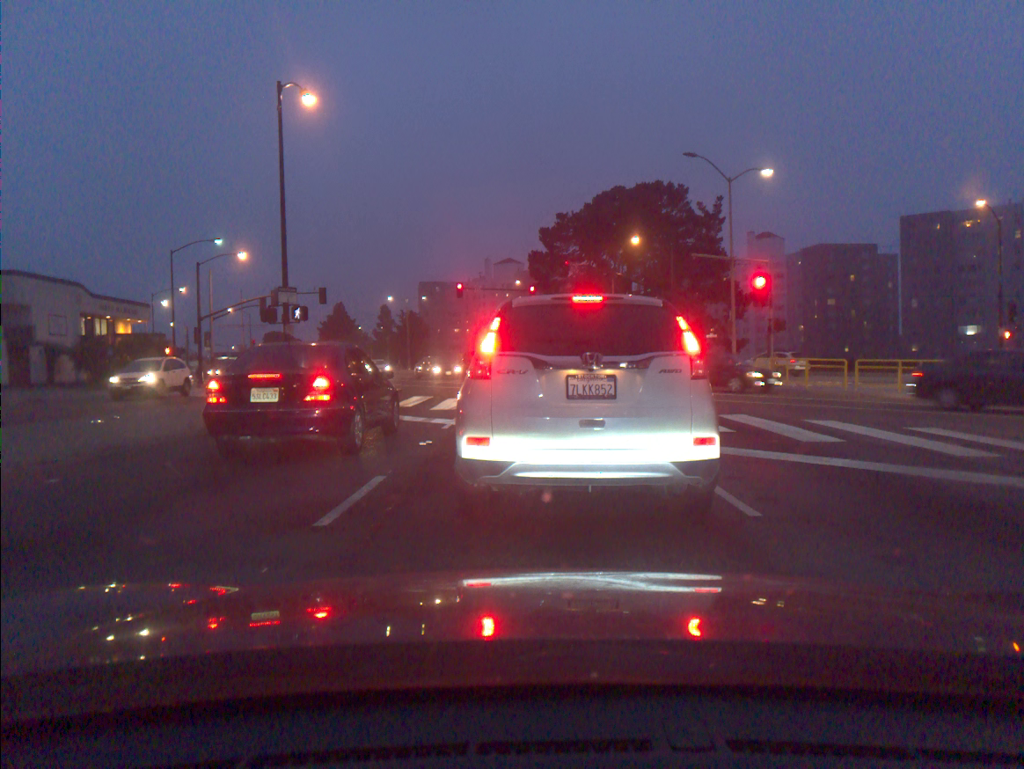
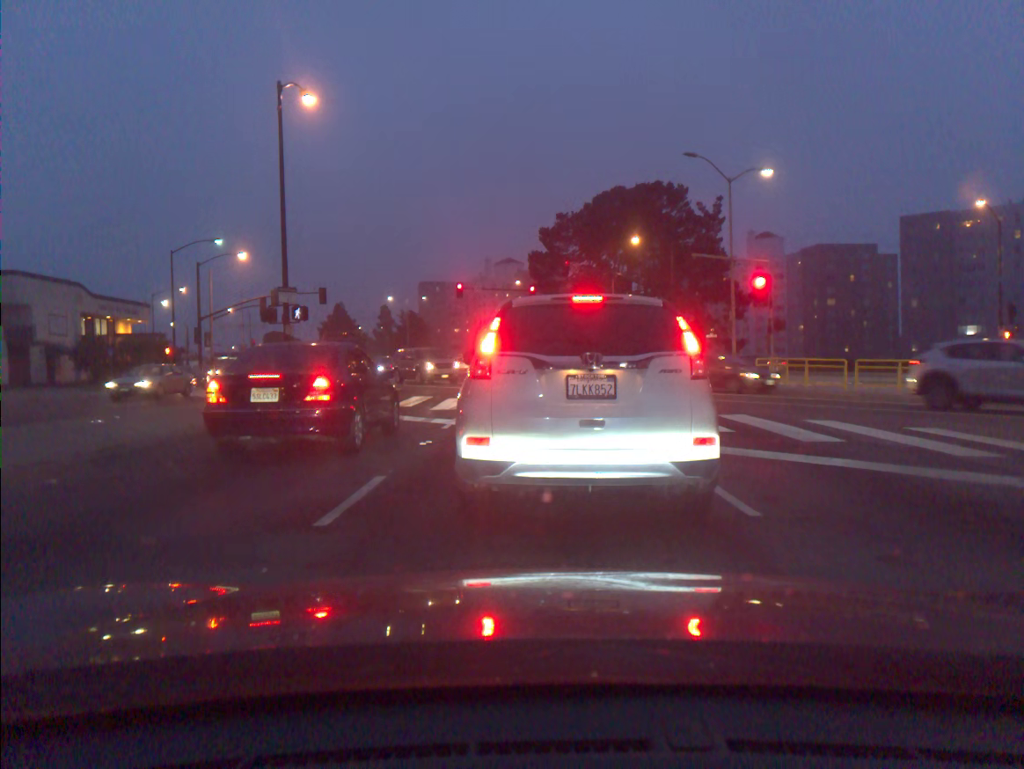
(0.0, 0.0) m; 0°
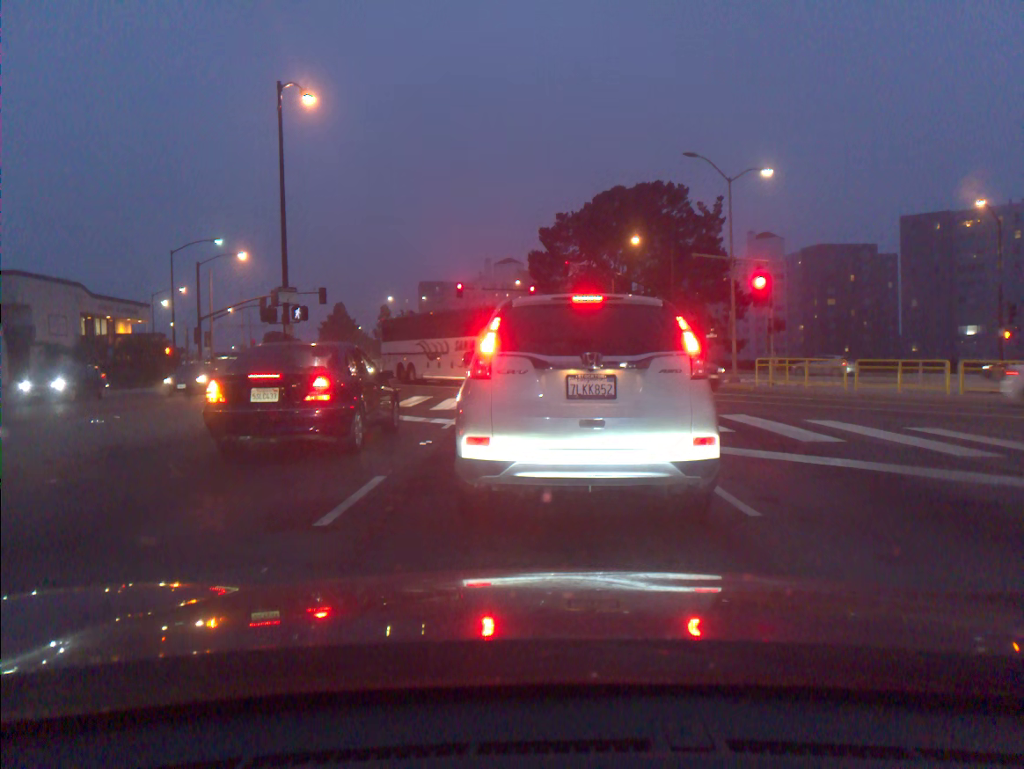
(0.0, 0.0) m; 0°
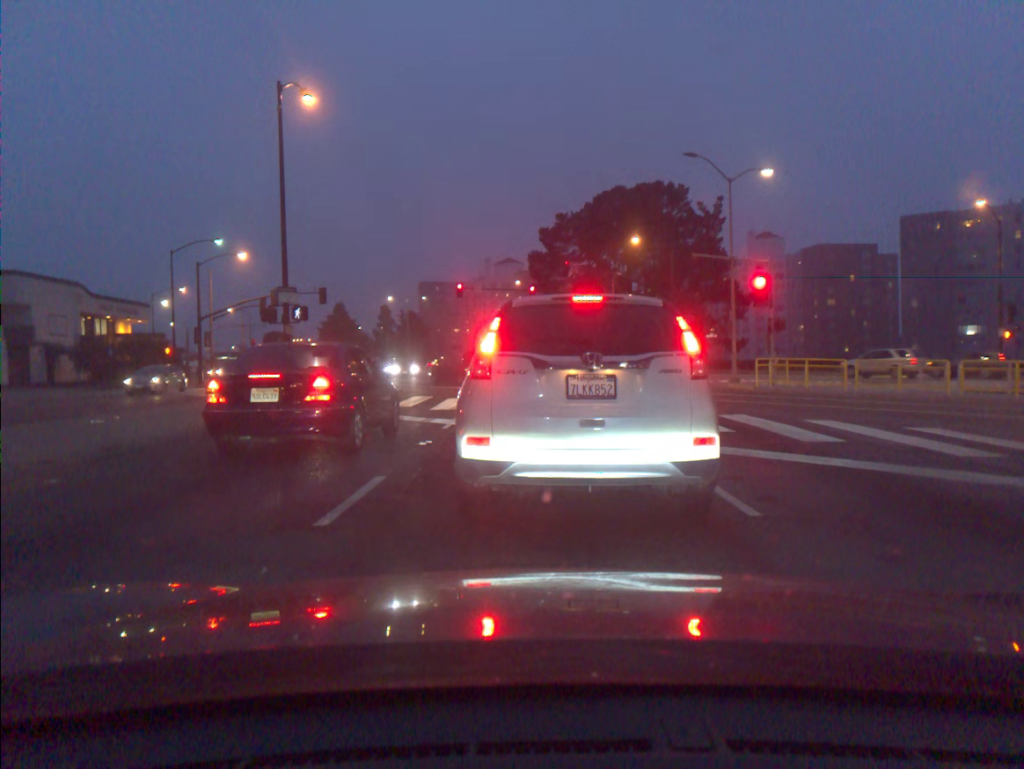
(0.0, 0.0) m; 0°
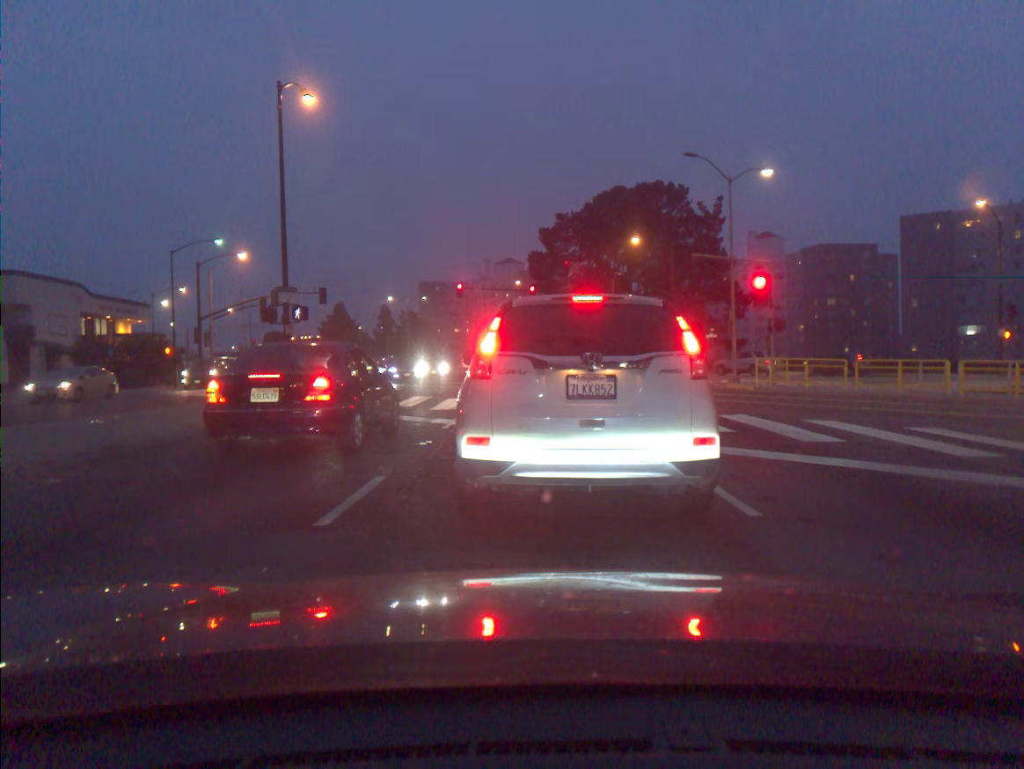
(0.0, 0.0) m; 0°
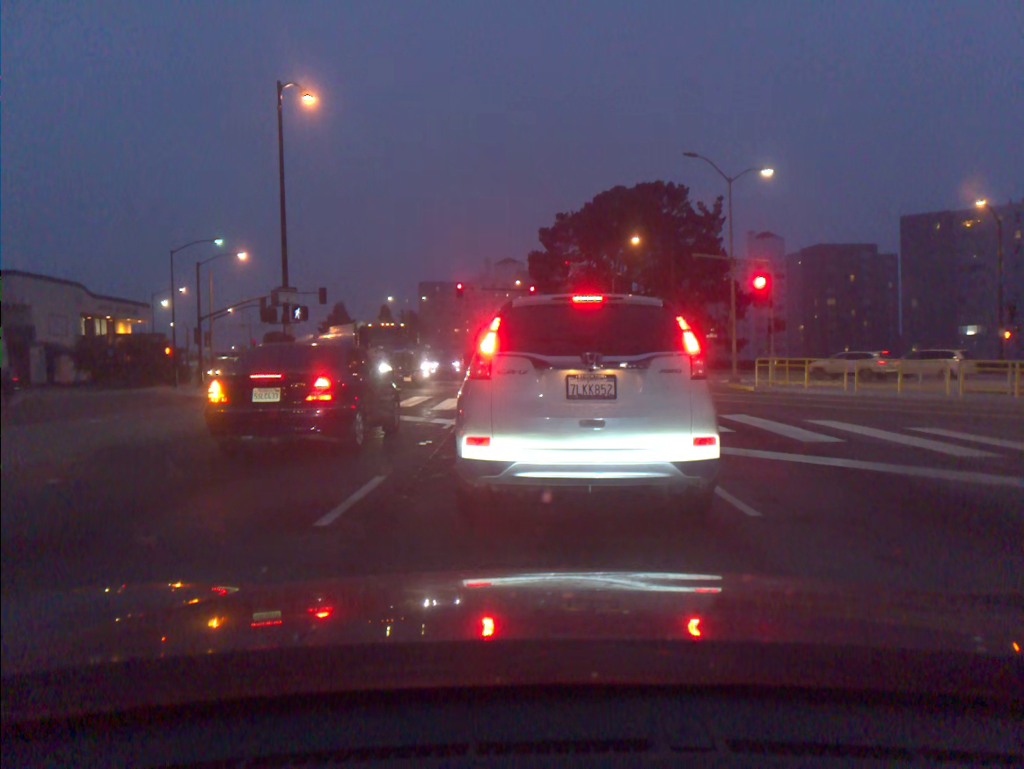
(0.0, 0.0) m; 0°
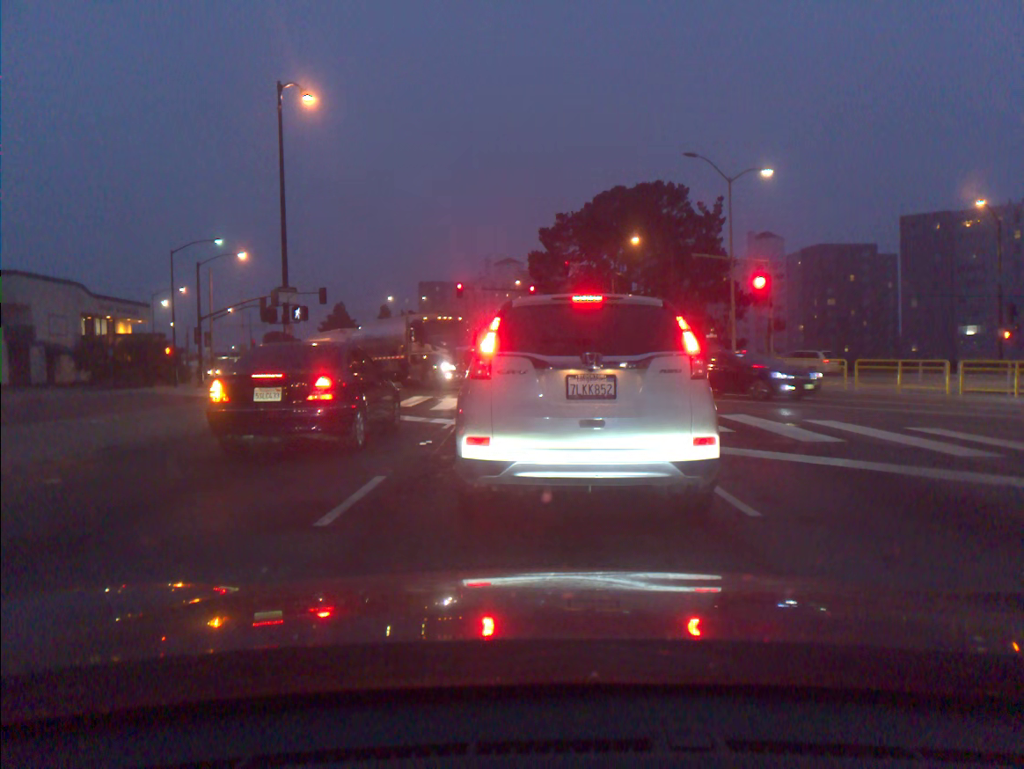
(0.0, 0.0) m; 0°
